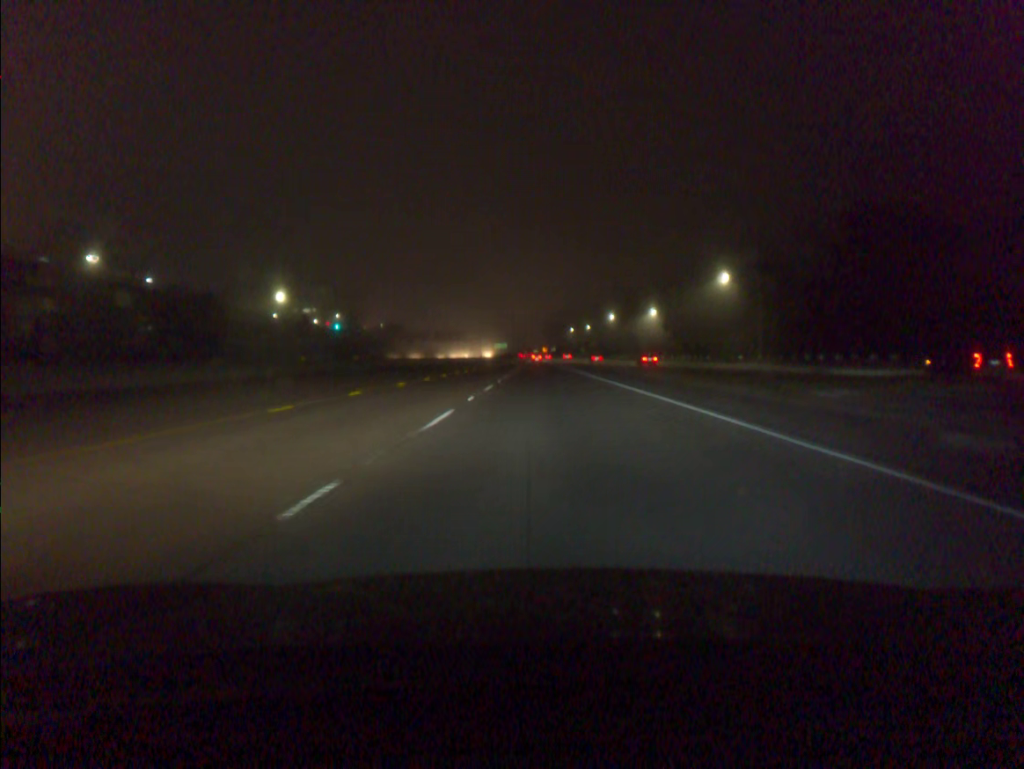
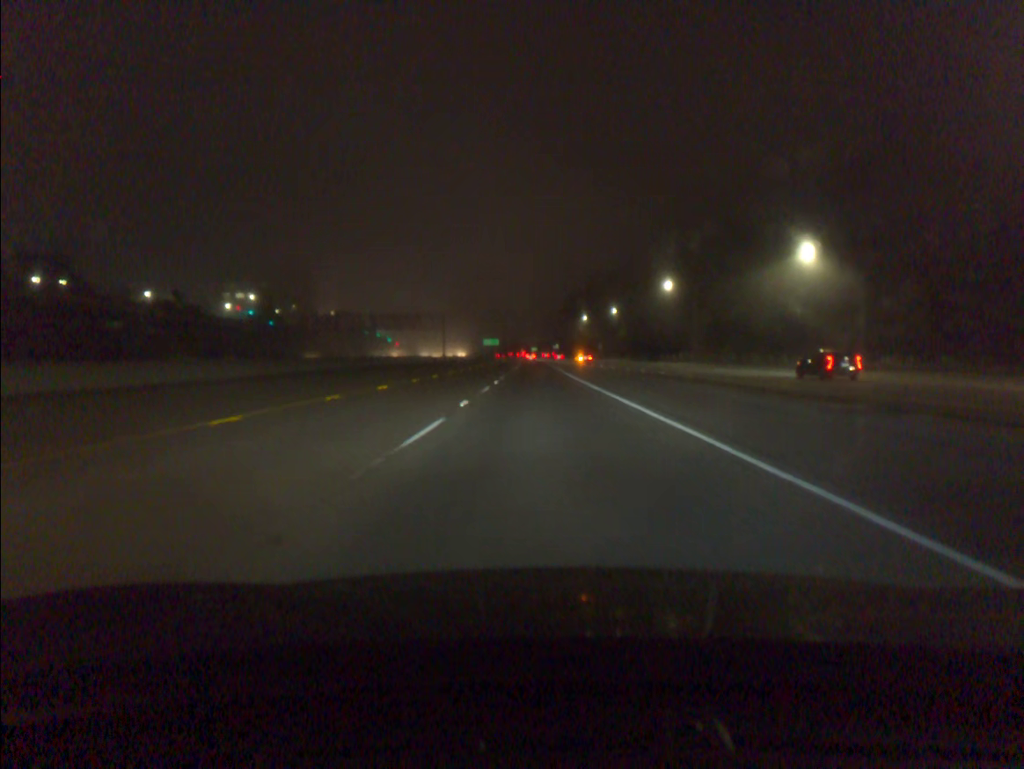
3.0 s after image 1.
(-0.3, +90.4) m; 0°
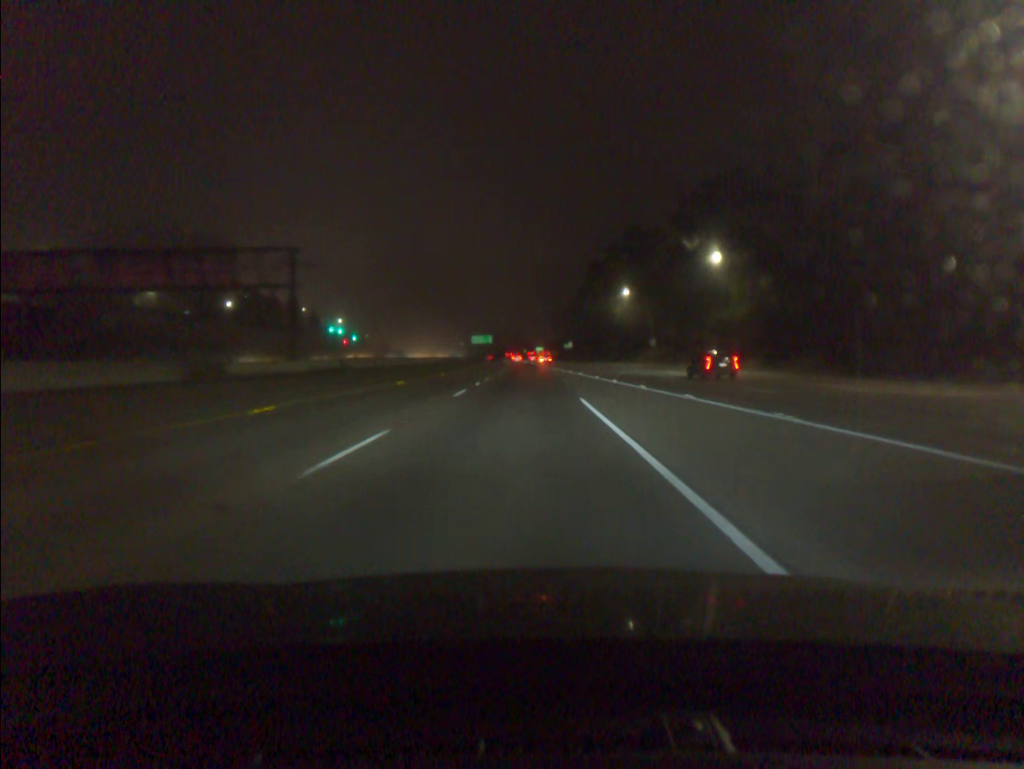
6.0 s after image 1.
(-0.2, +91.2) m; 0°
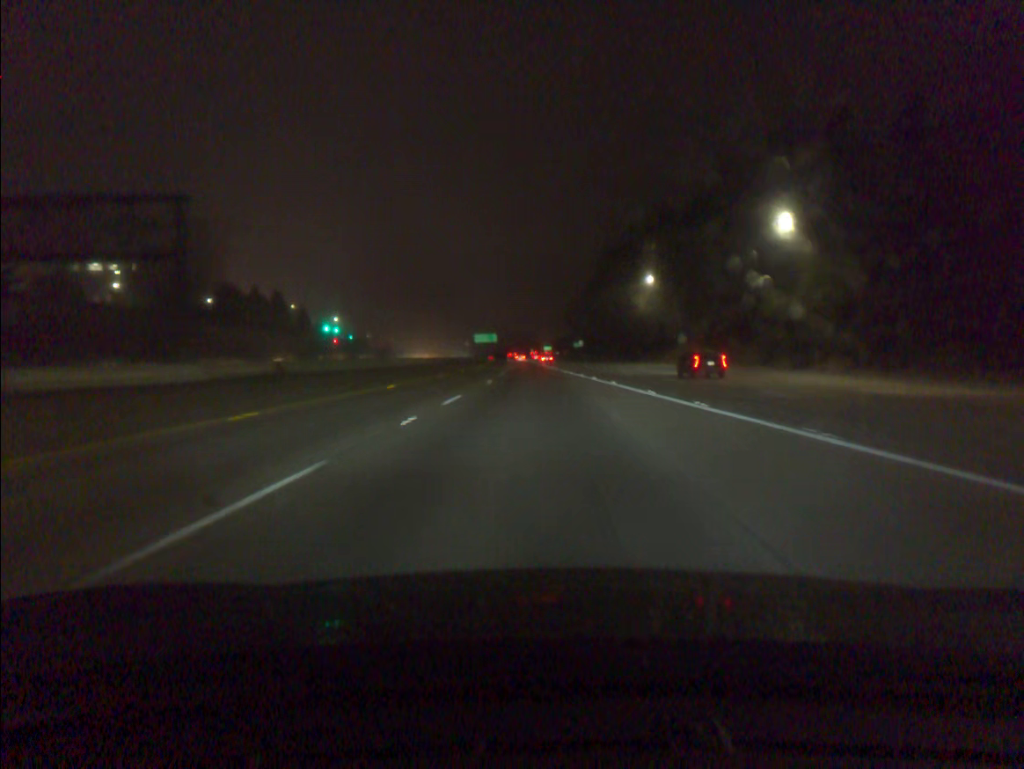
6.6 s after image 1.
(-0.1, +18.4) m; -1°
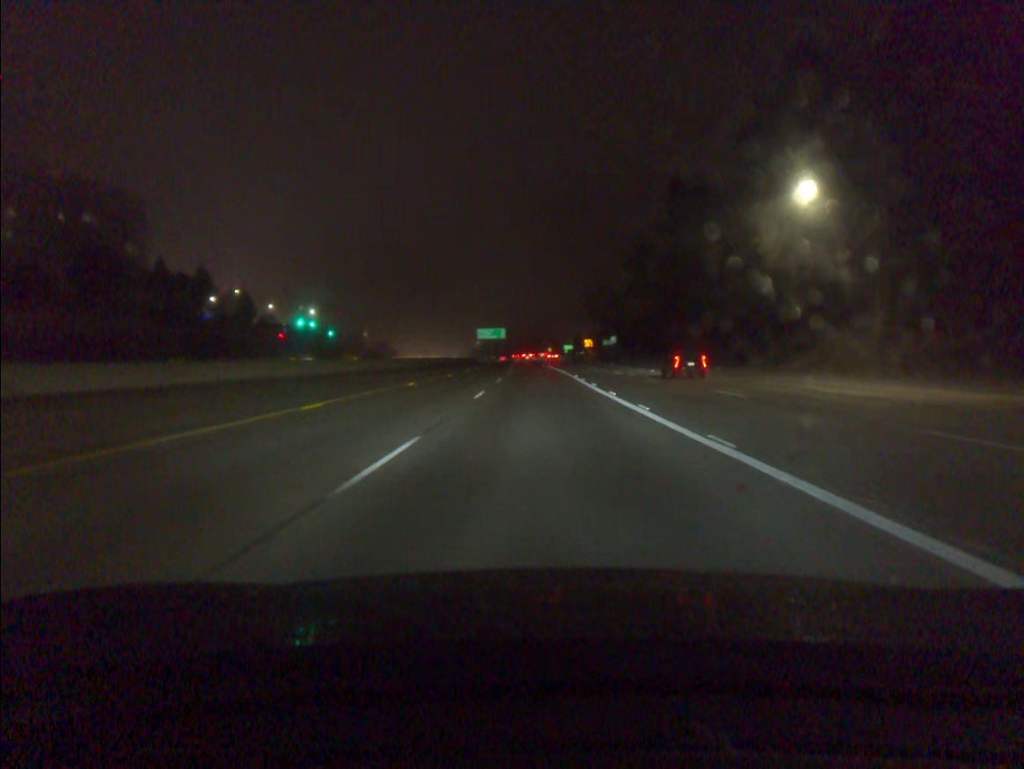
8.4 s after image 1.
(-0.7, +55.8) m; -1°
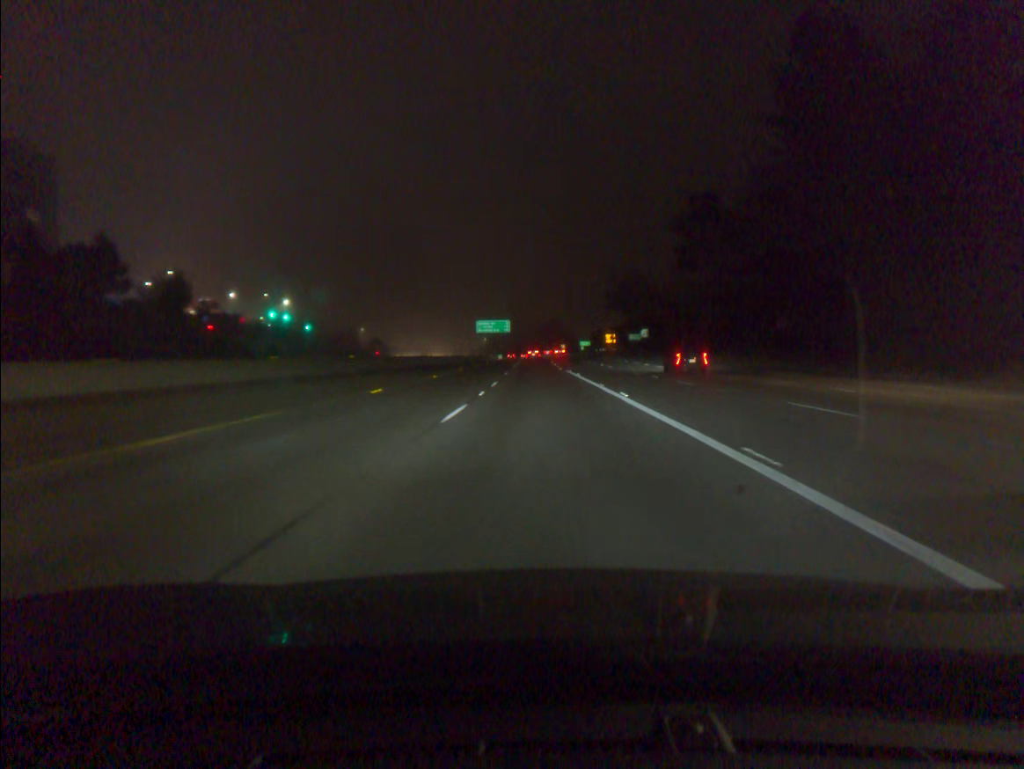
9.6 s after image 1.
(-0.3, +37.1) m; -1°
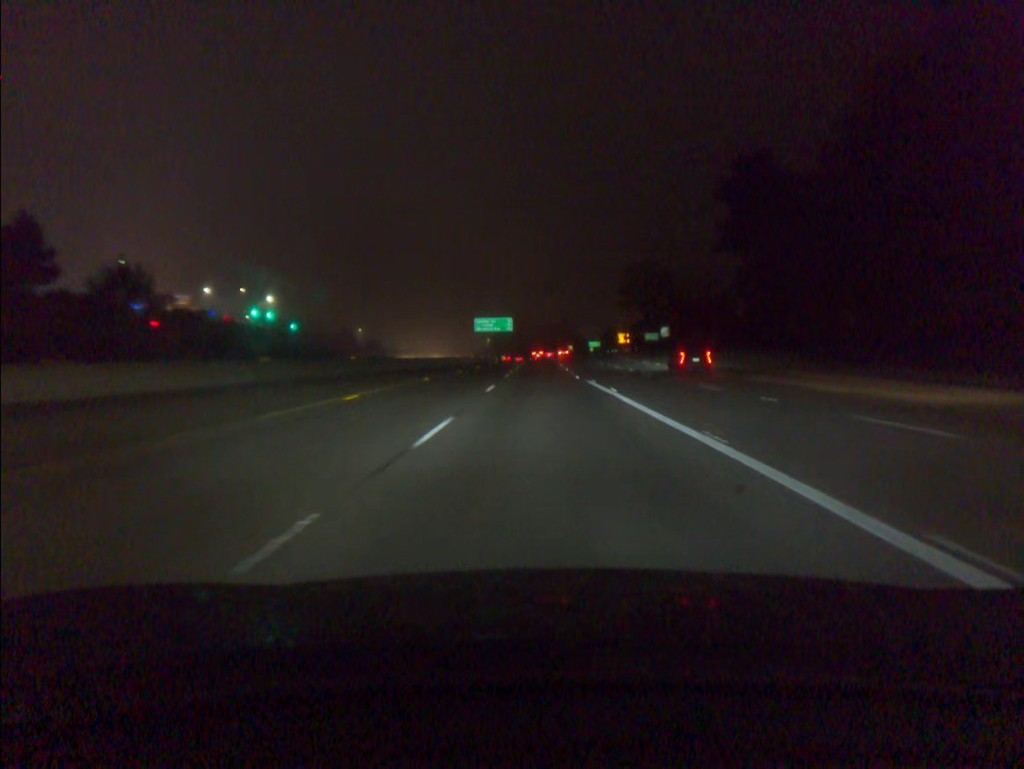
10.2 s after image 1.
(-0.1, +18.3) m; 0°
